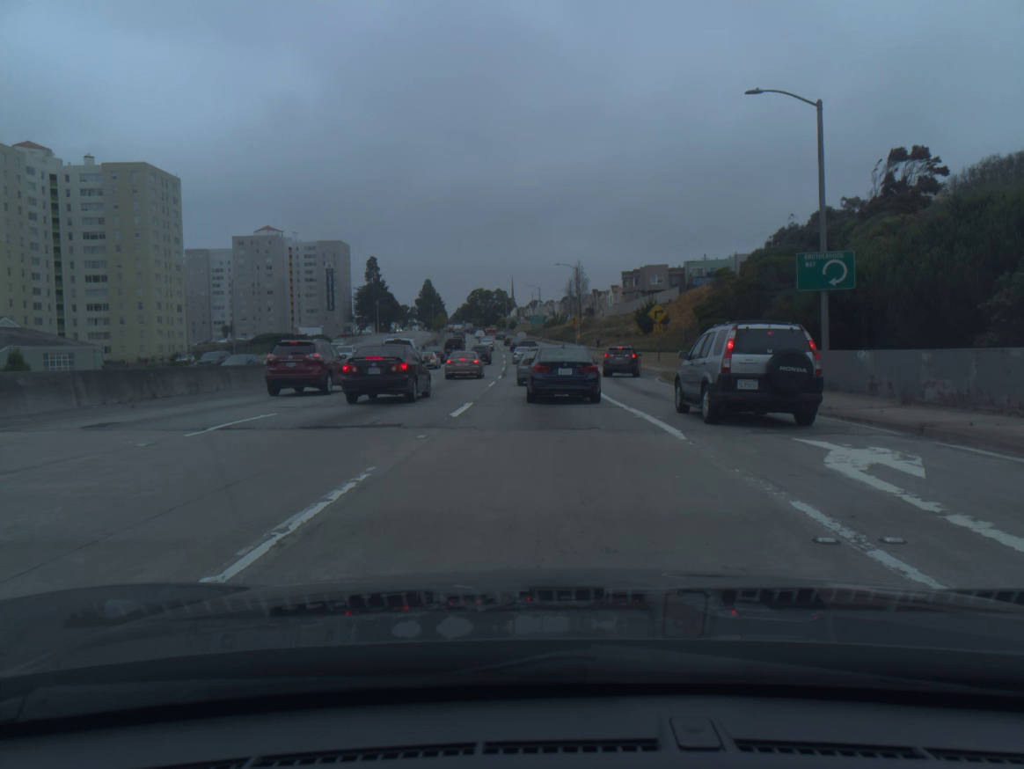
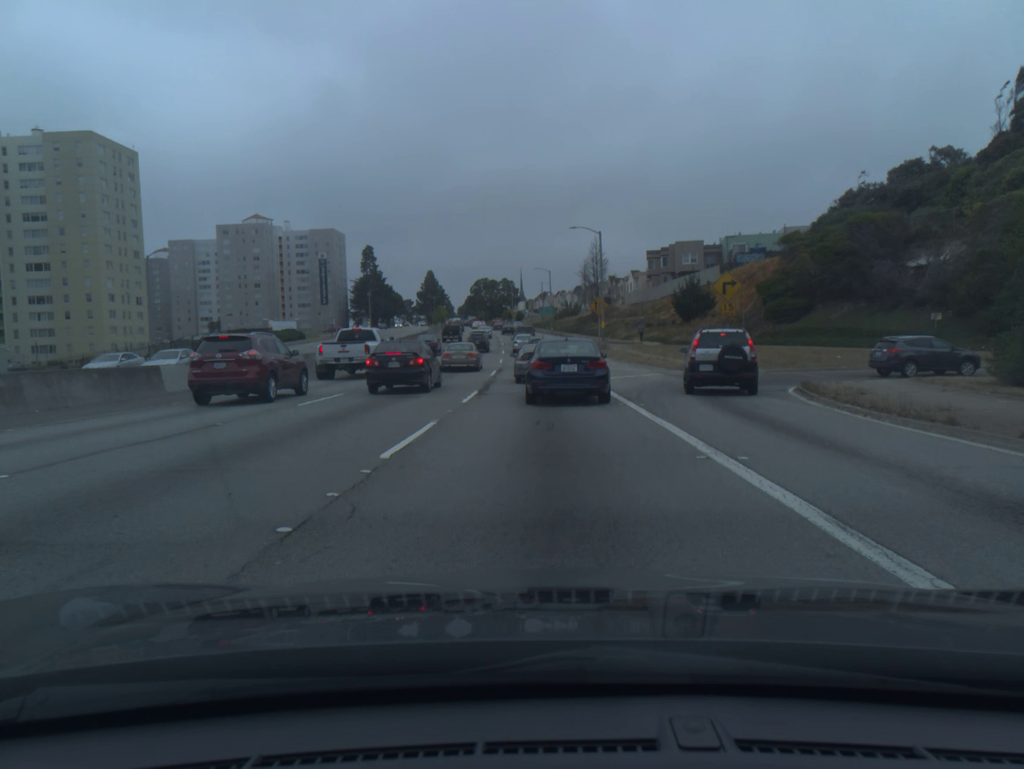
(-0.1, +20.9) m; -1°
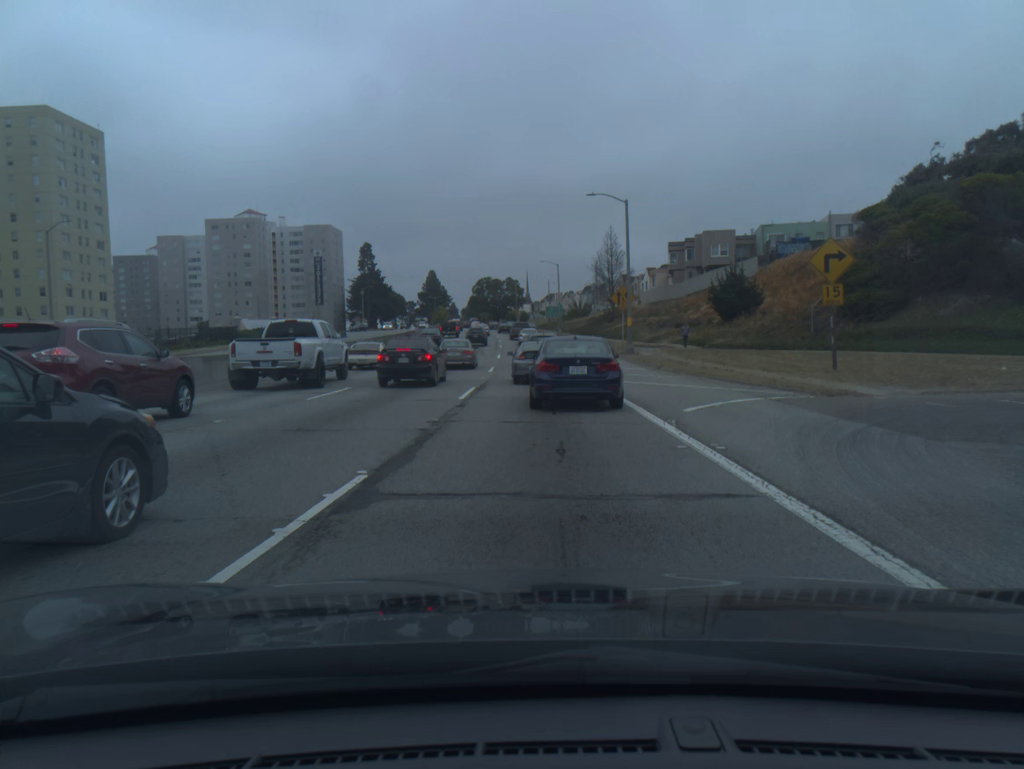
(0.0, +14.6) m; 0°
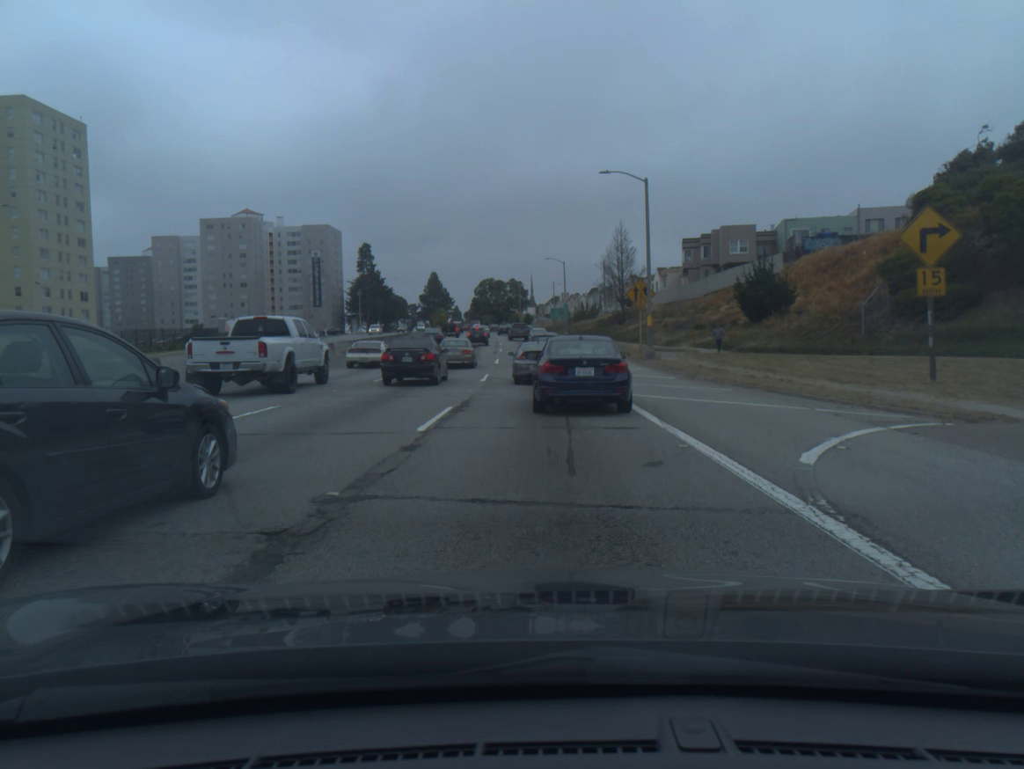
(0.0, +6.7) m; 0°
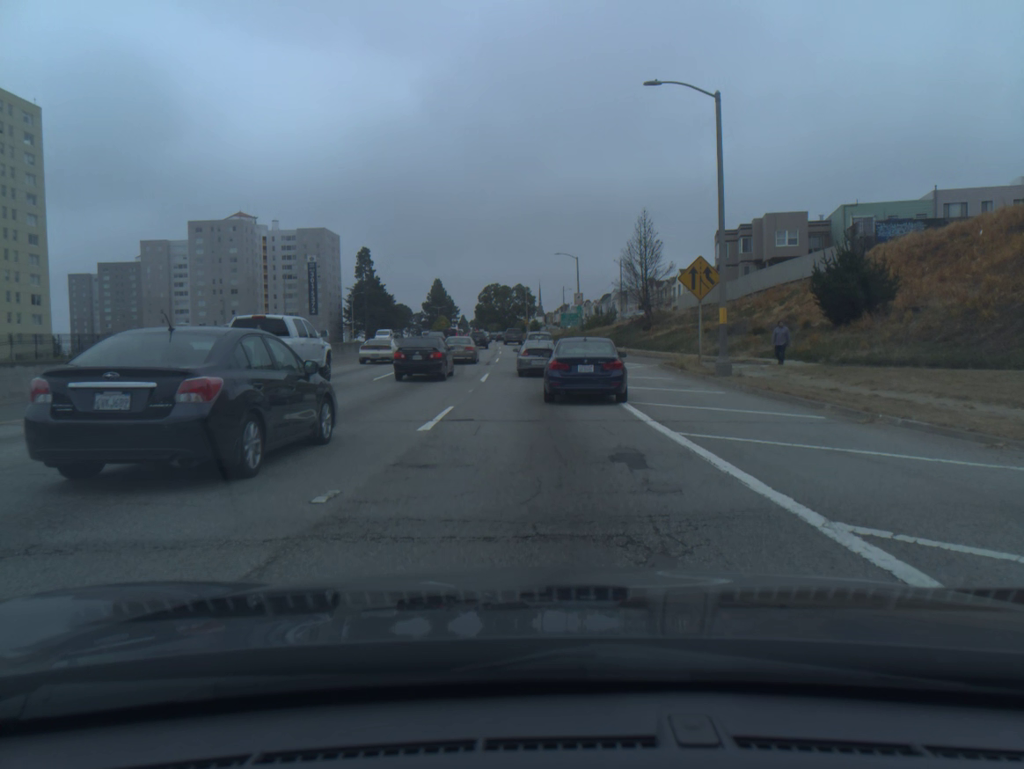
(0.0, +14.8) m; -1°
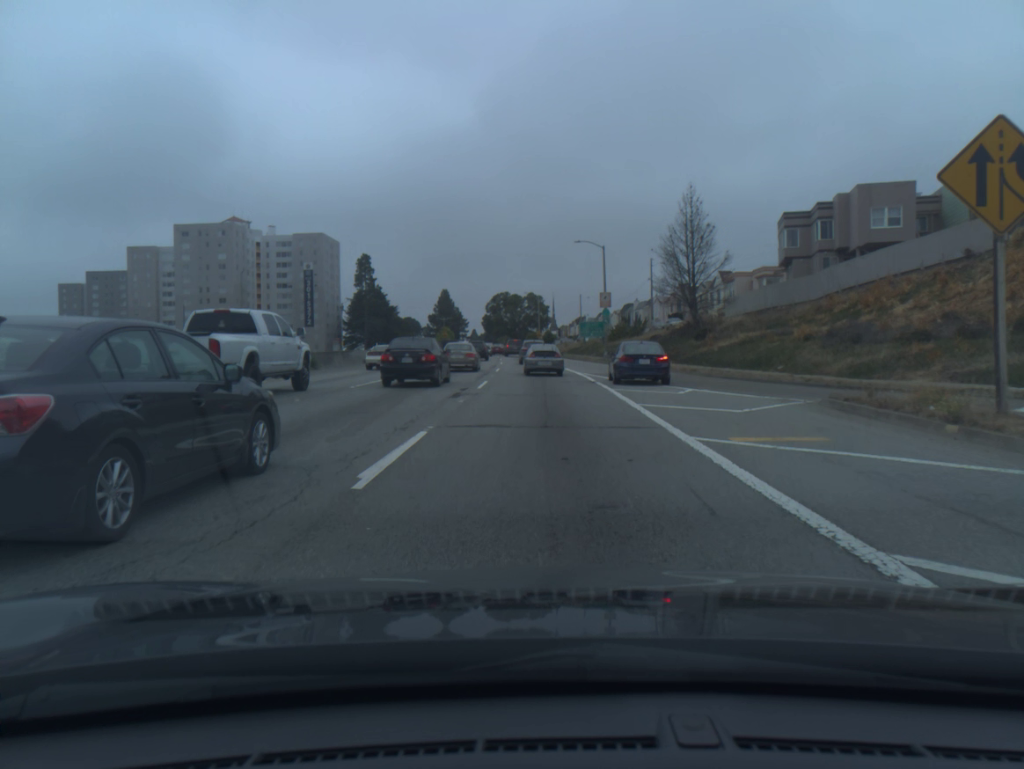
(-0.2, +18.6) m; -1°
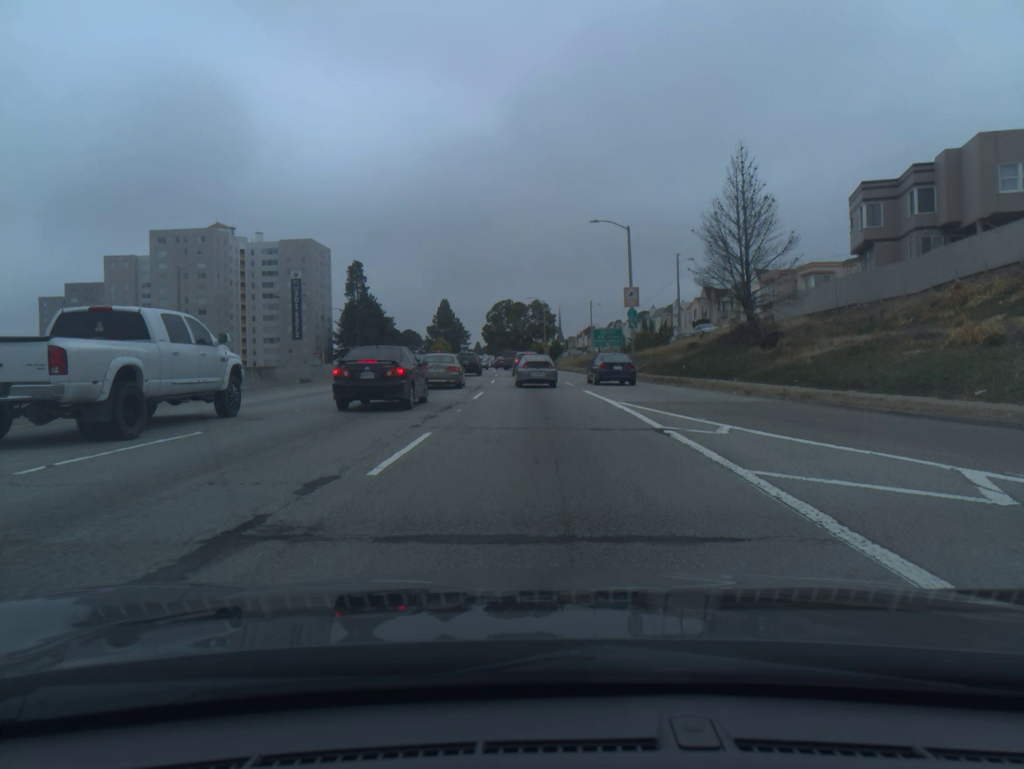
(+0.1, +14.5) m; 0°
